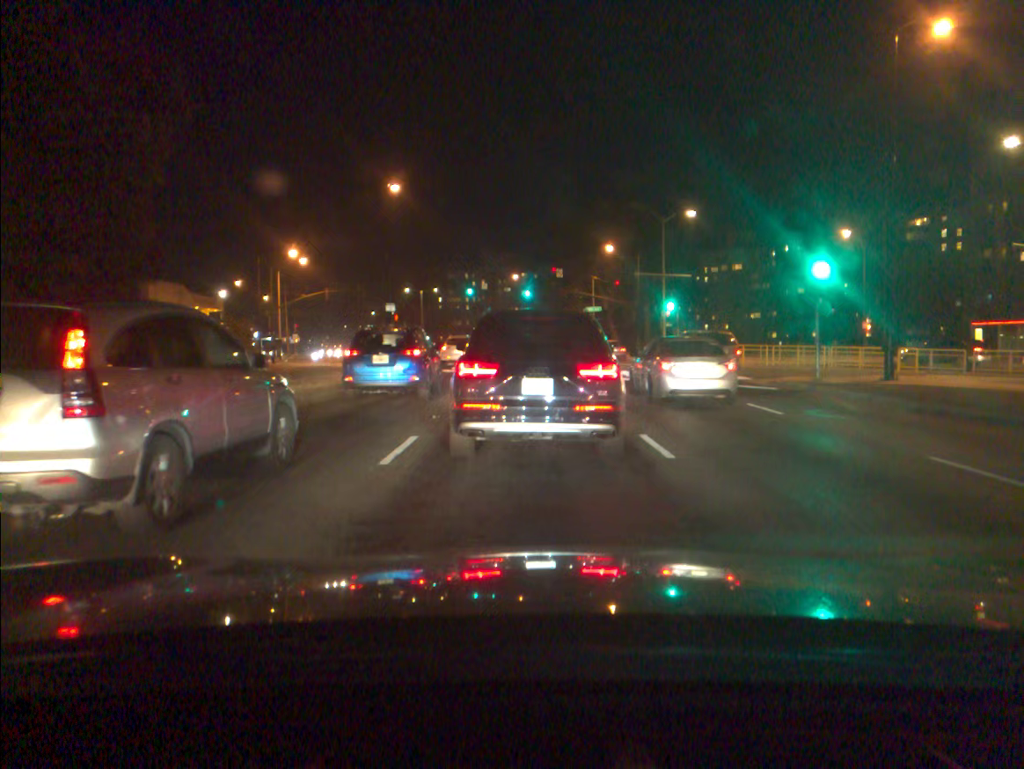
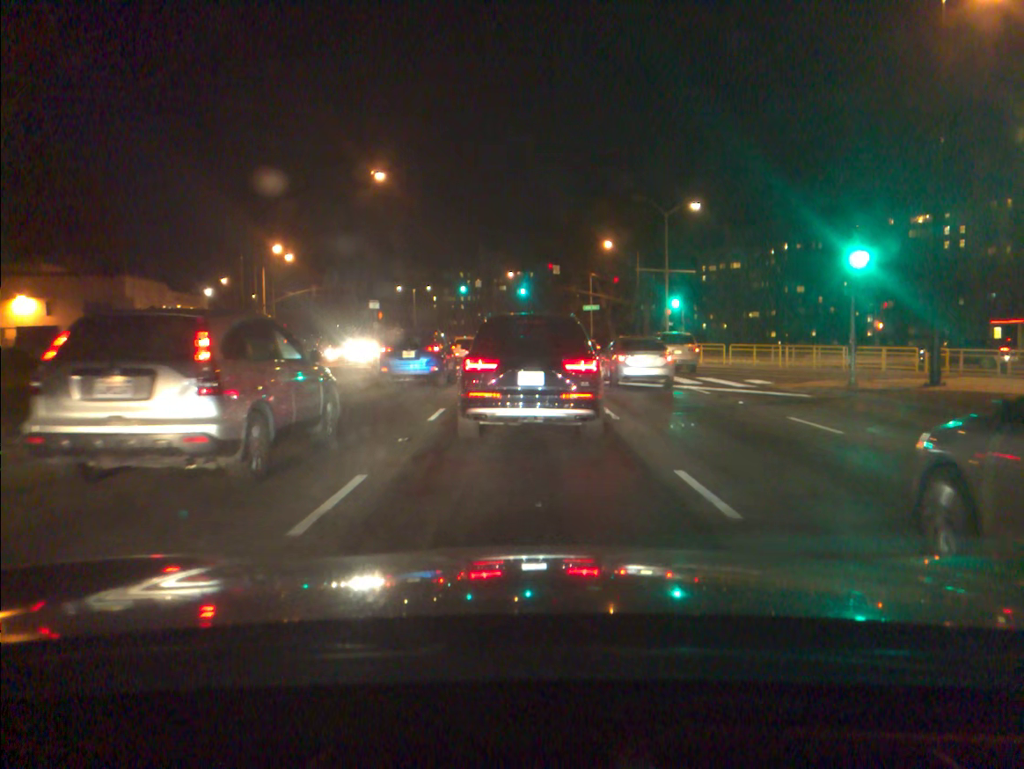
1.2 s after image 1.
(0.0, +3.0) m; +1°
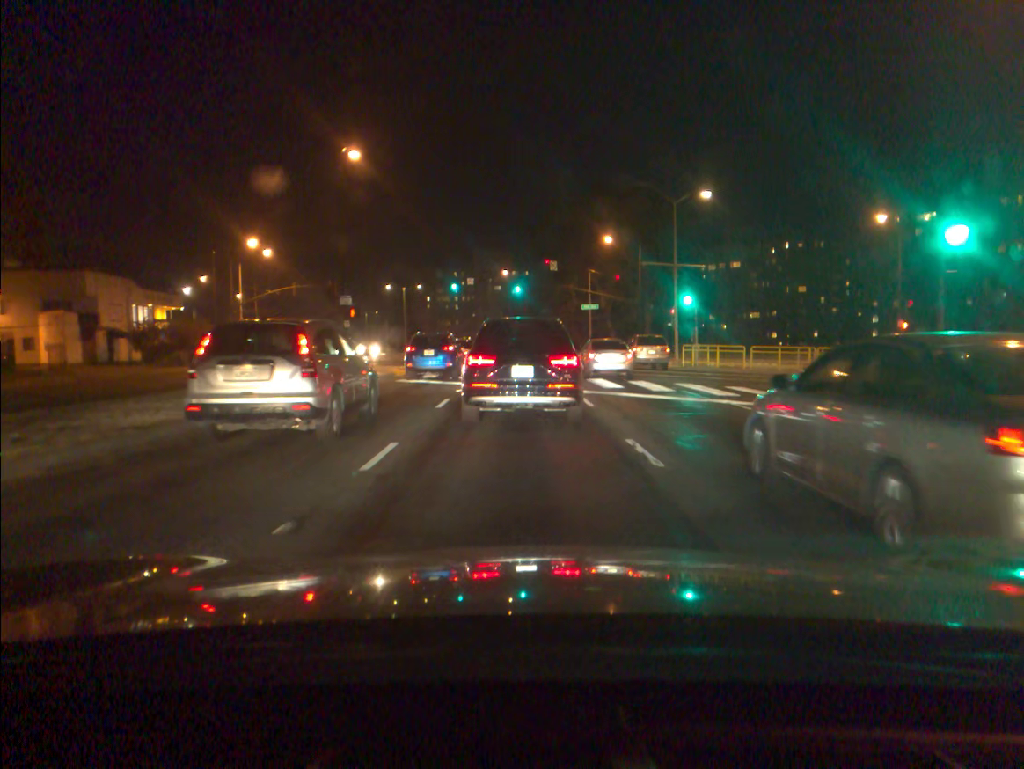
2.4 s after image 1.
(0.0, +4.8) m; 0°
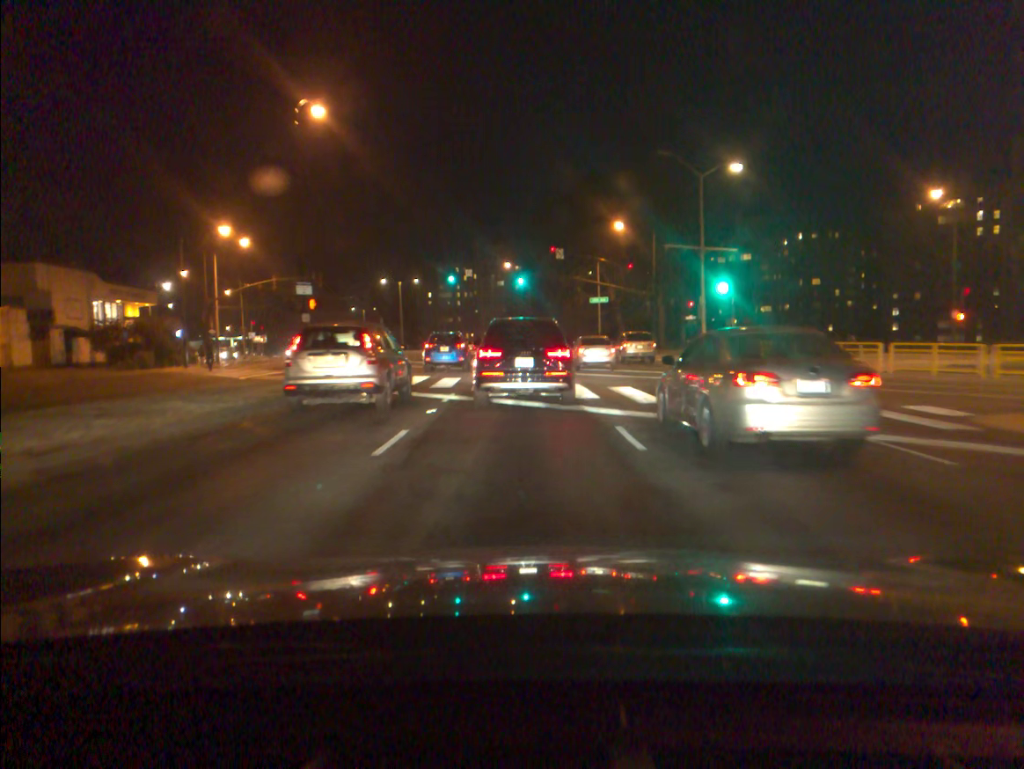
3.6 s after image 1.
(0.0, +6.6) m; 0°
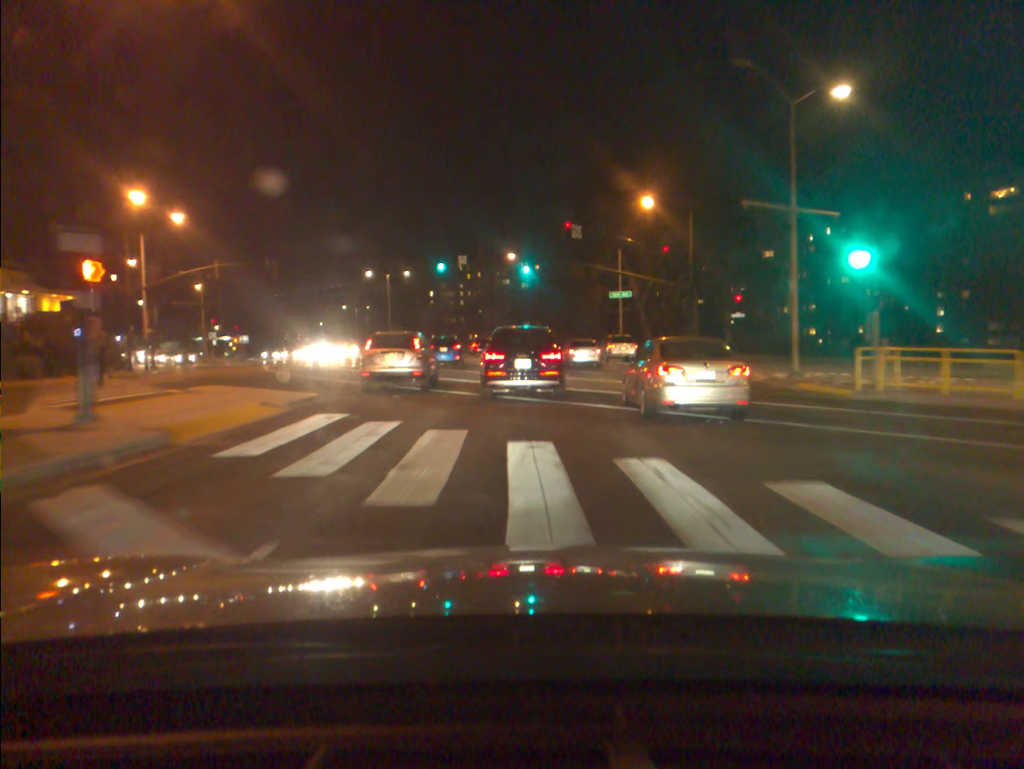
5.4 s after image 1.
(-0.1, +13.6) m; -1°
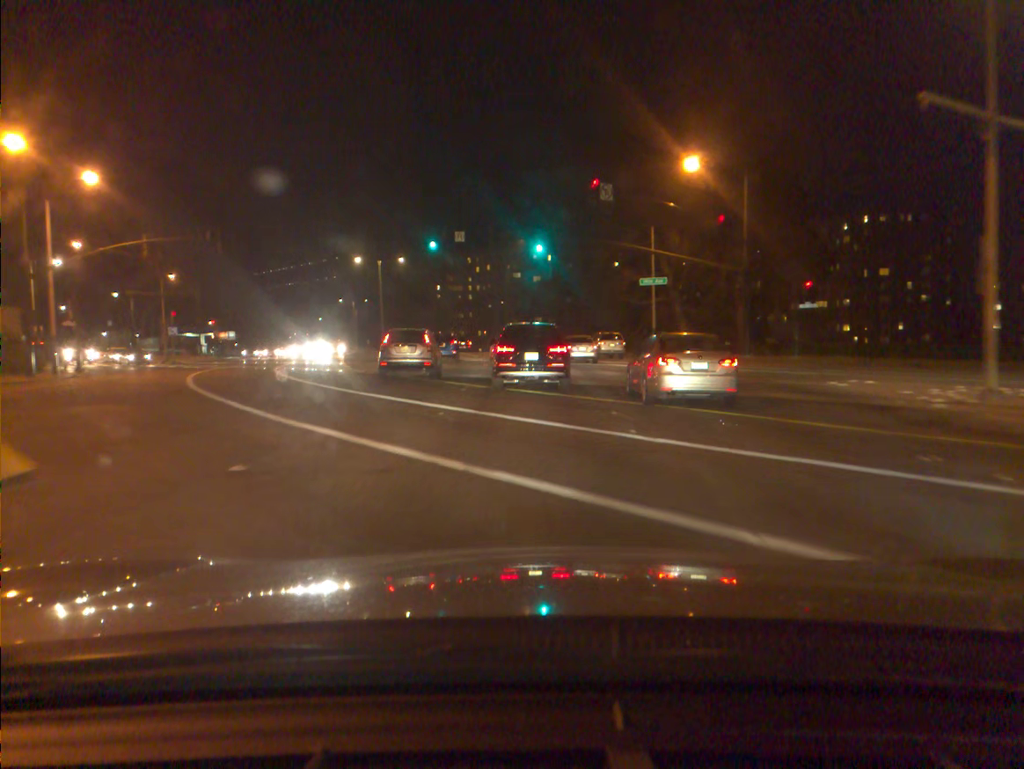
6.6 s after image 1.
(0.0, +11.2) m; -1°
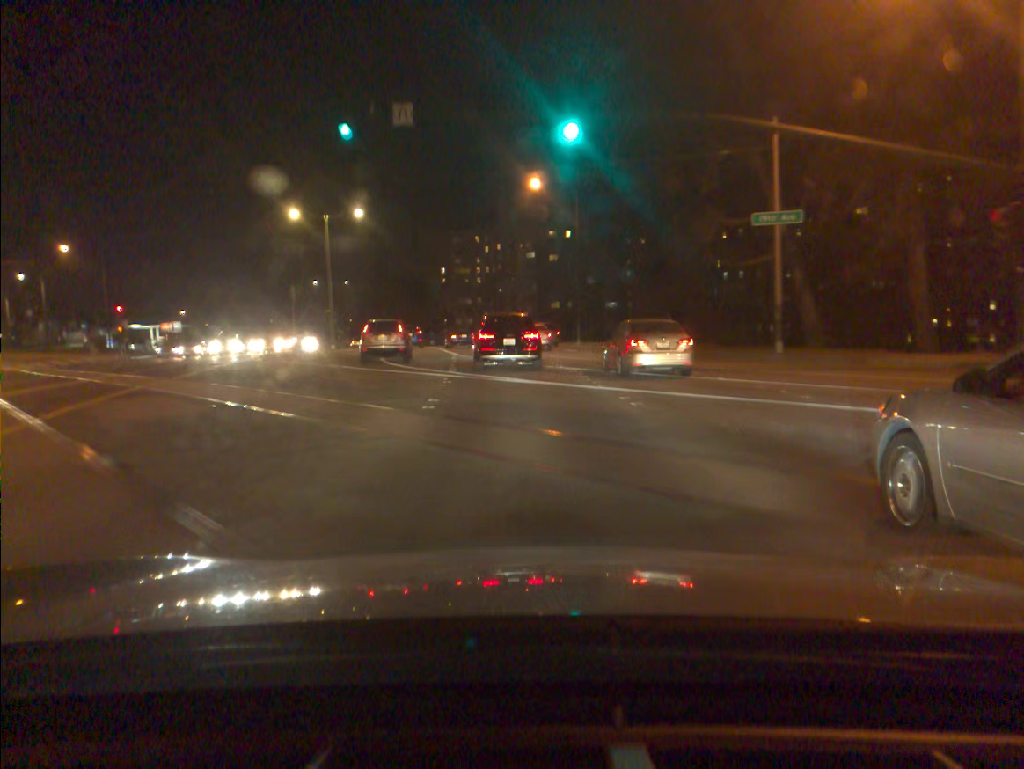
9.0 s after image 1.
(-0.2, +25.3) m; -1°
